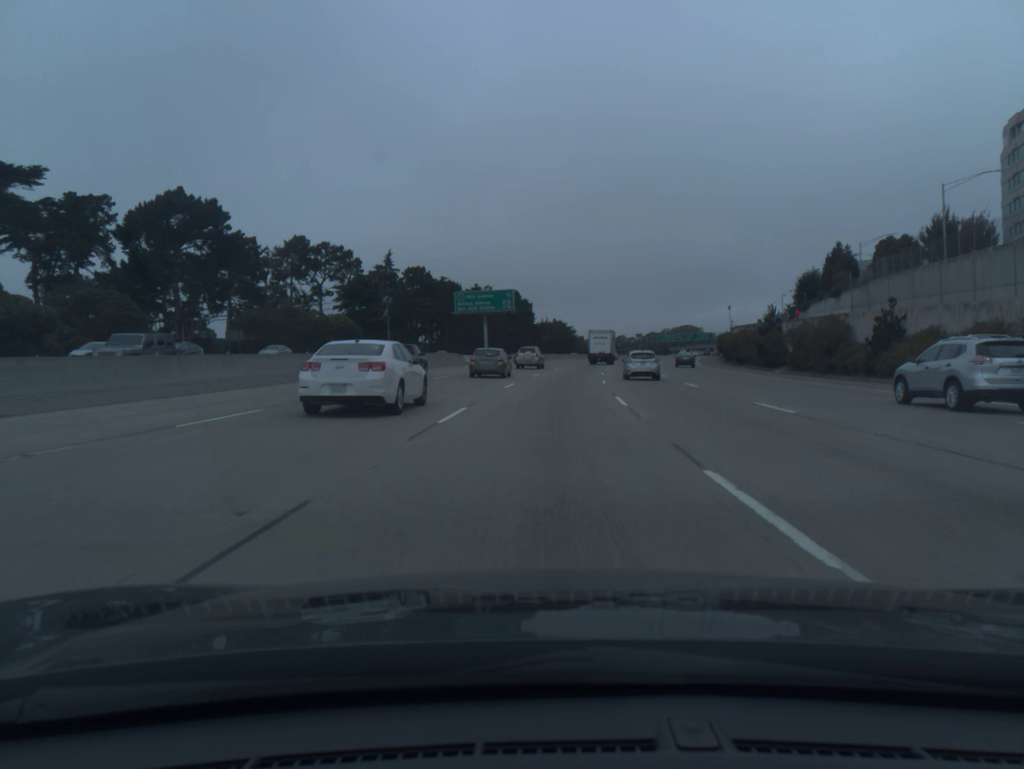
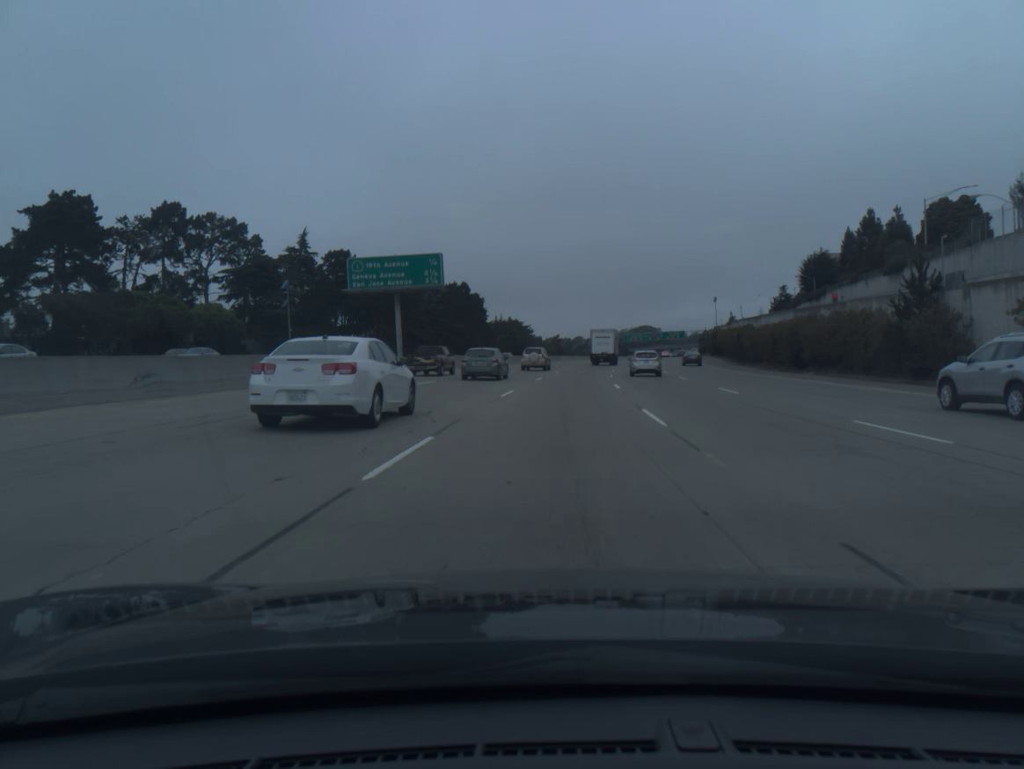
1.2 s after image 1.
(+0.8, +34.7) m; +3°
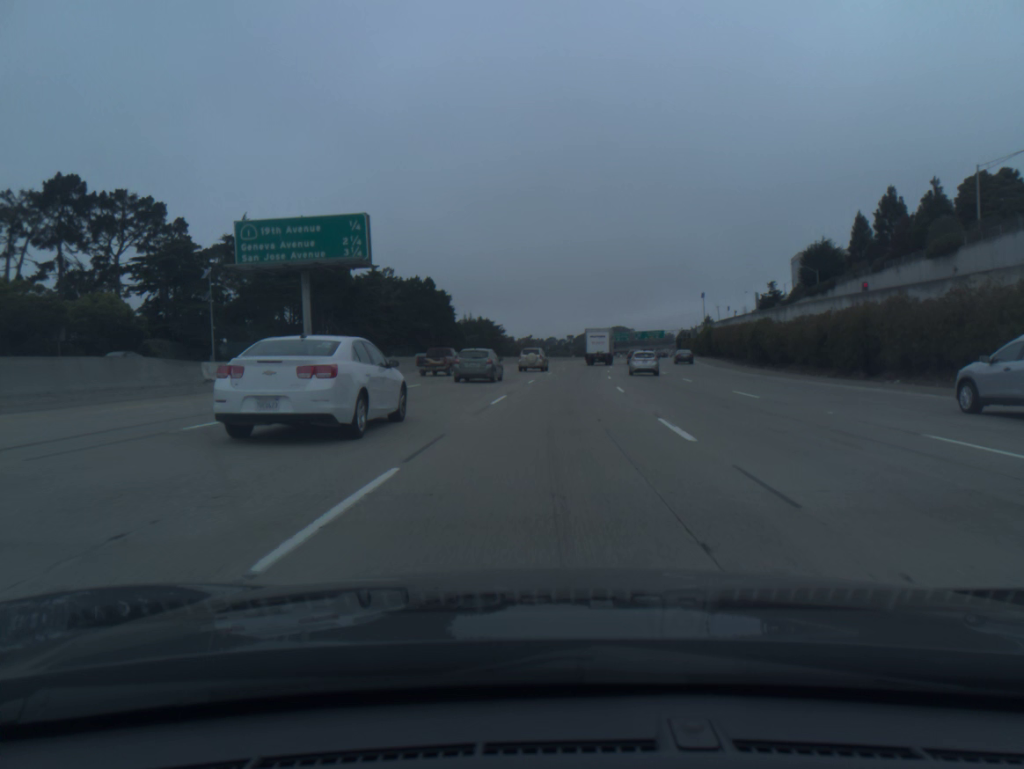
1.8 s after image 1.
(+0.3, +17.5) m; +2°
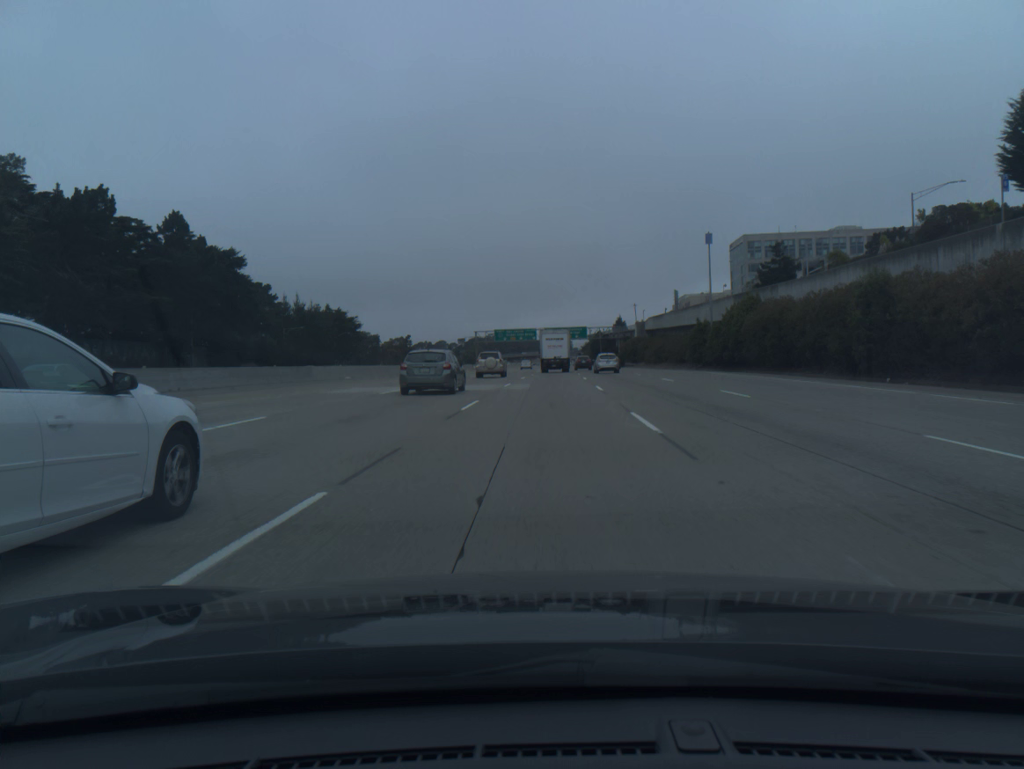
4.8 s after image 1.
(+6.7, +86.4) m; +8°
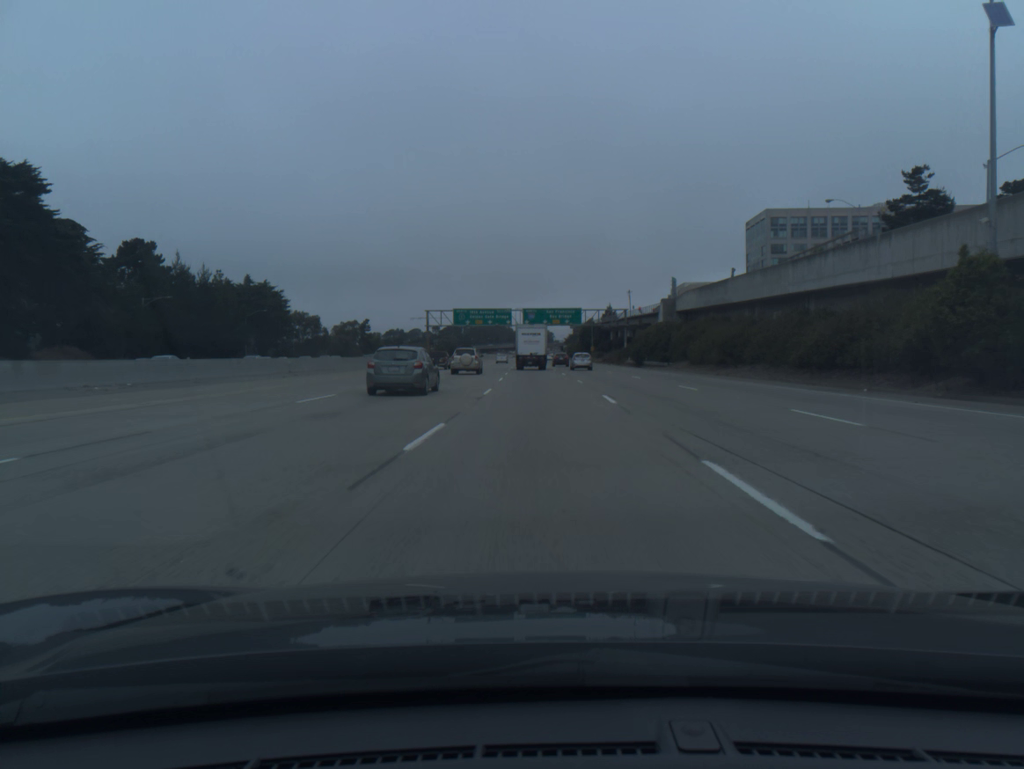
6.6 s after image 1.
(+0.7, +50.5) m; +1°
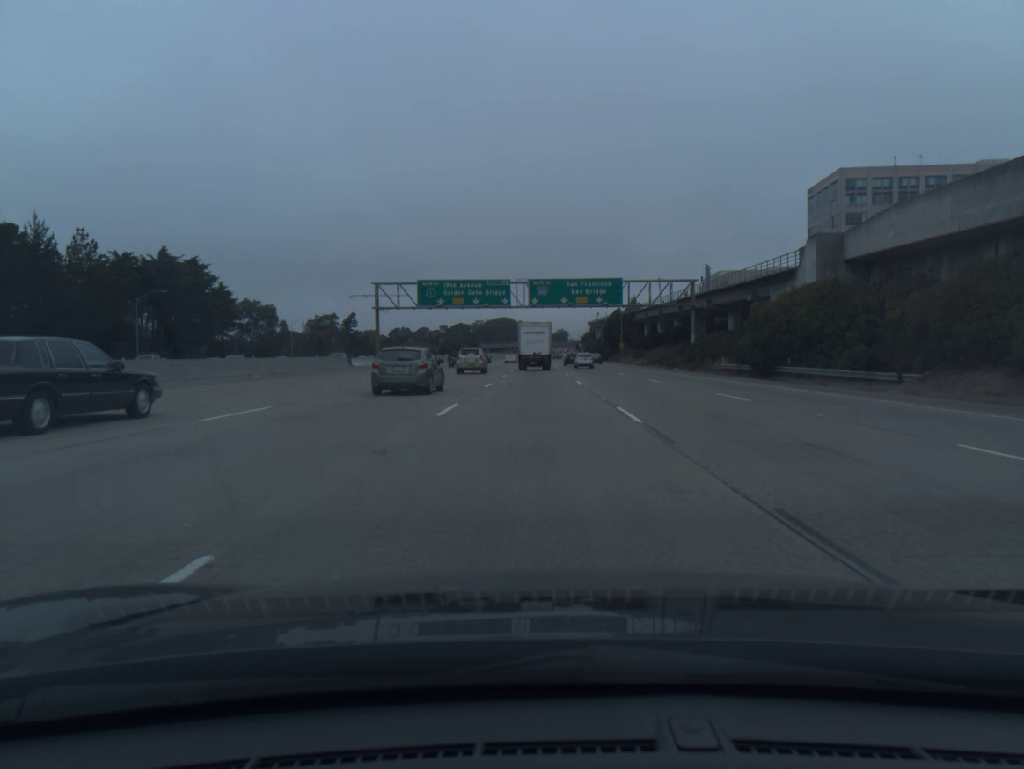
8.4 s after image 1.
(-0.2, +49.7) m; -1°
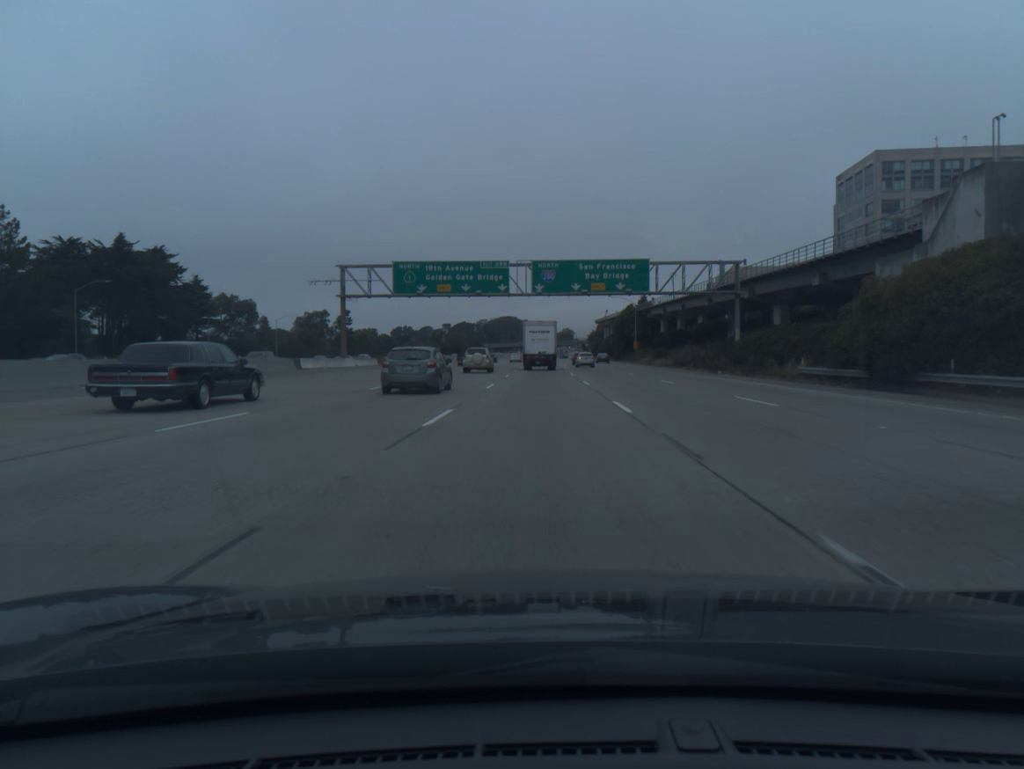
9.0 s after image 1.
(-0.1, +16.4) m; 0°
